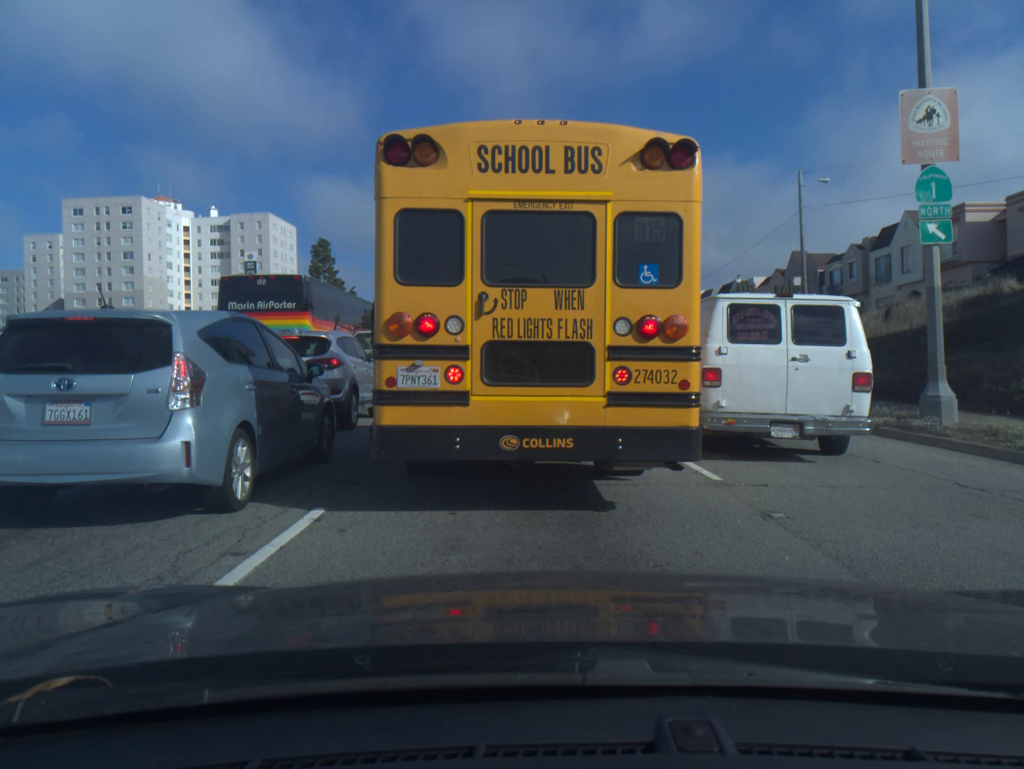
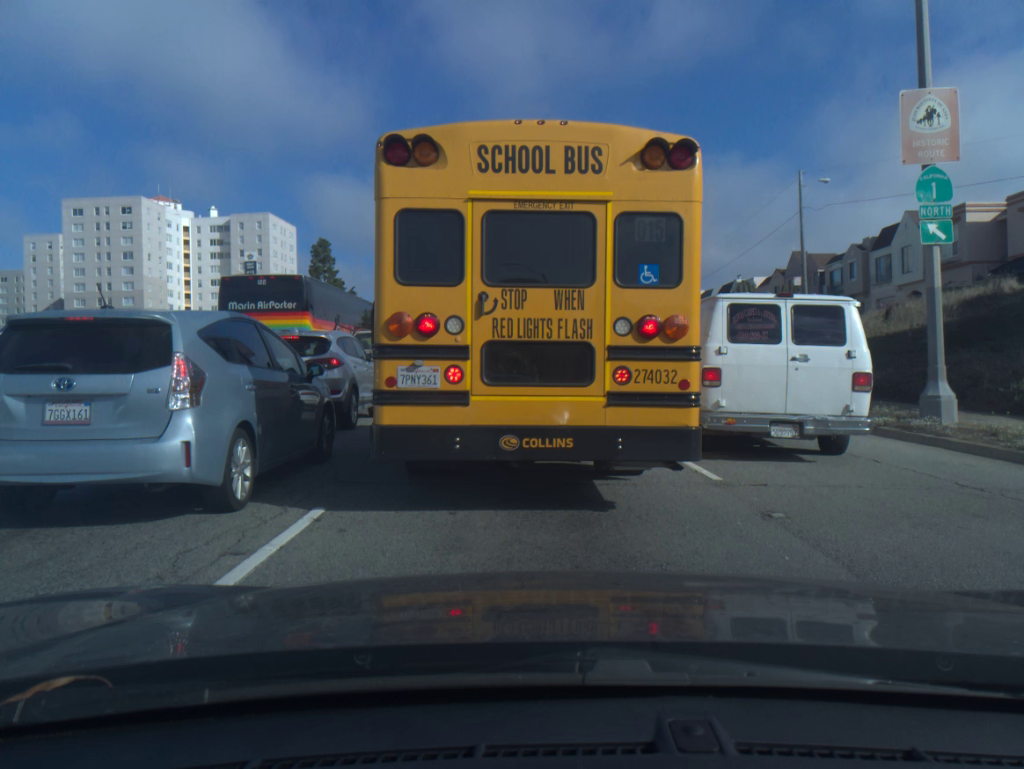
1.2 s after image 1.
(0.0, 0.0) m; 0°
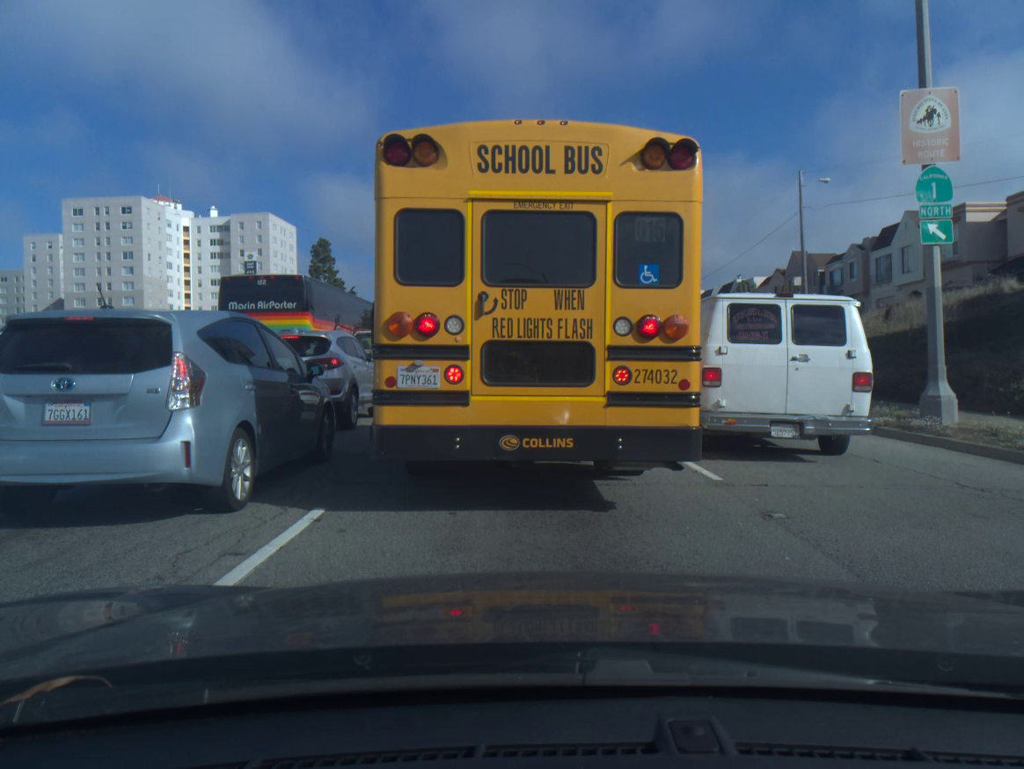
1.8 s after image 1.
(0.0, 0.0) m; 0°
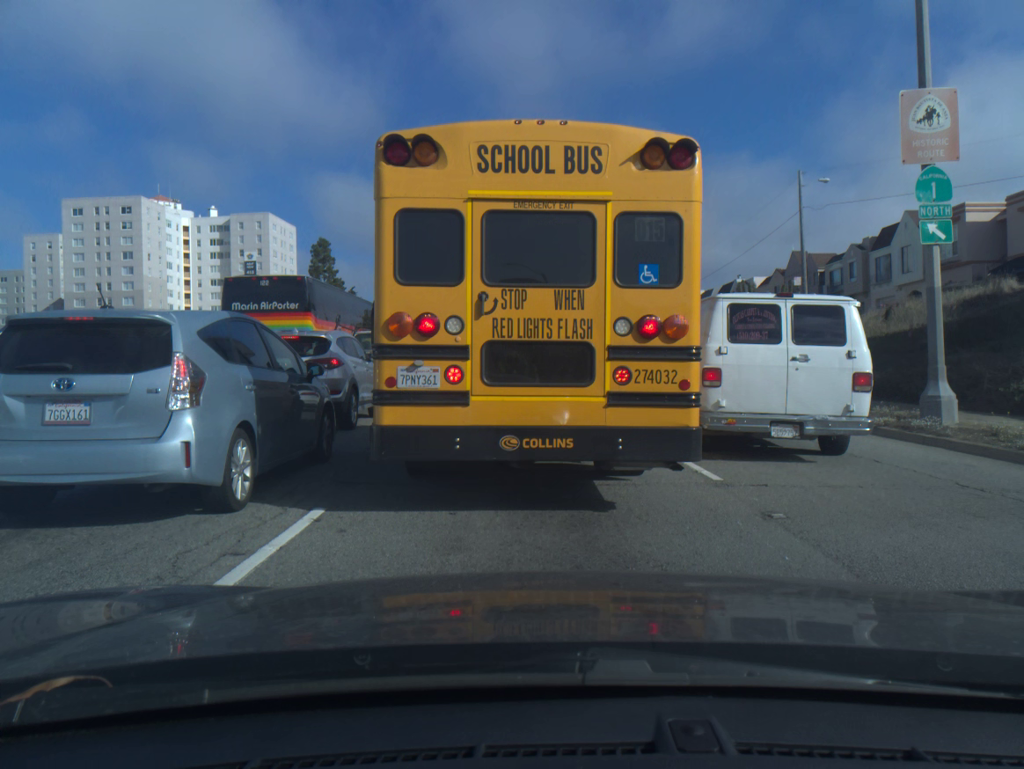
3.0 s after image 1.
(0.0, 0.0) m; 0°
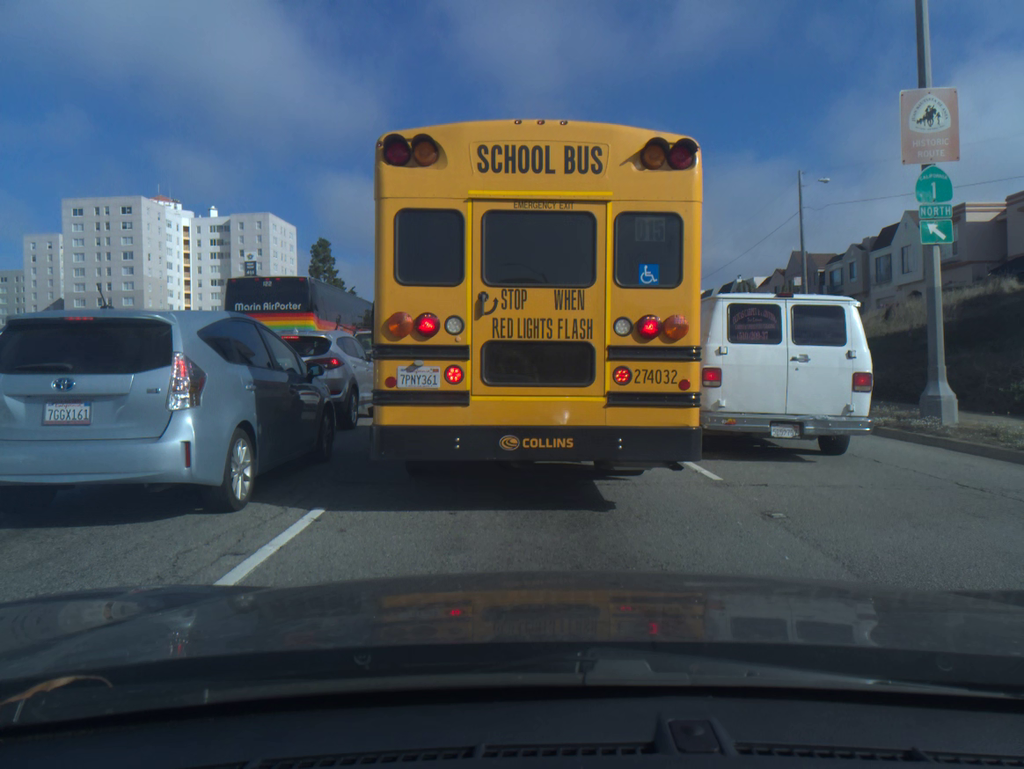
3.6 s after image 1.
(0.0, 0.0) m; 0°
